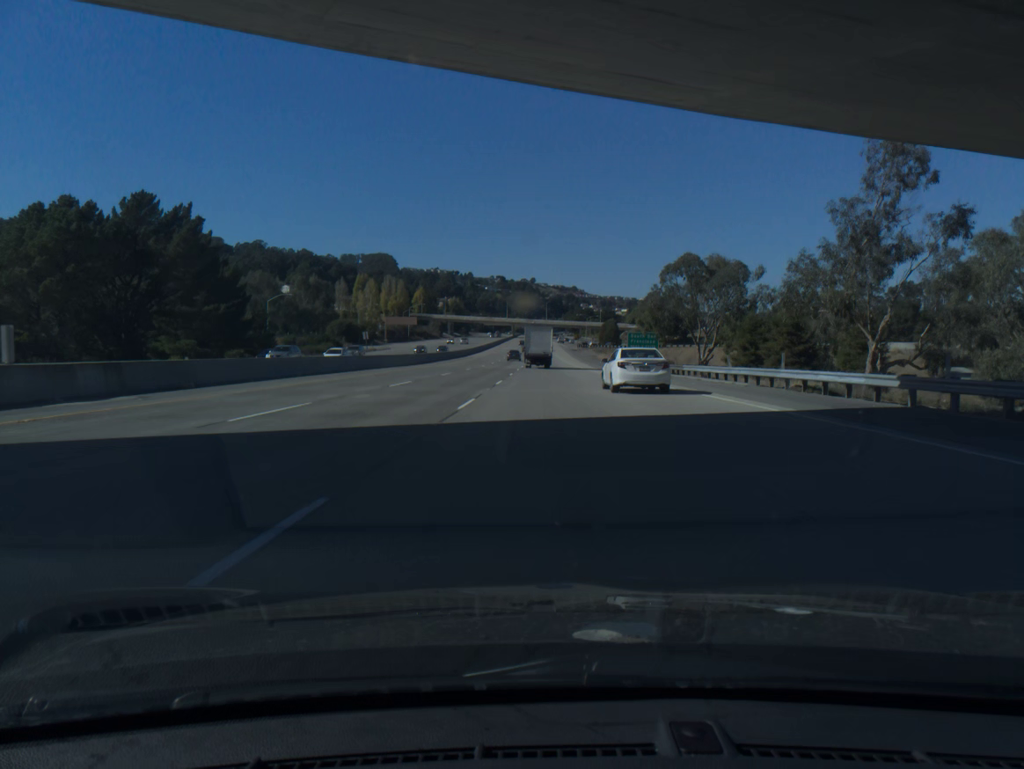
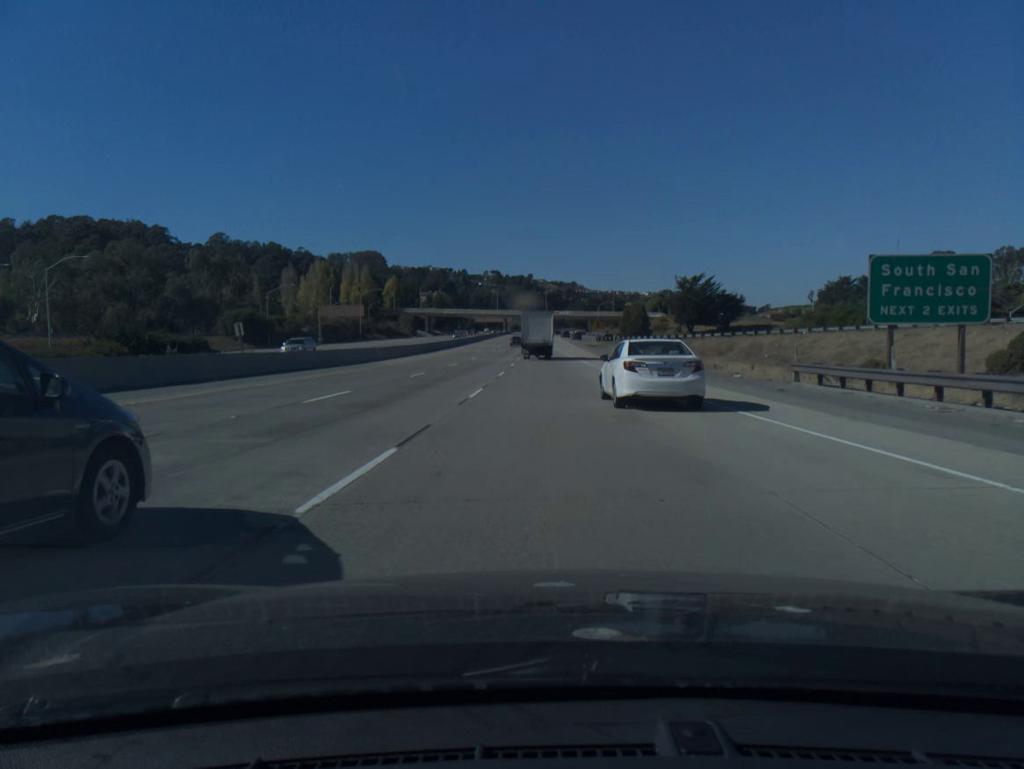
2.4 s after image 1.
(0.0, +69.4) m; 0°
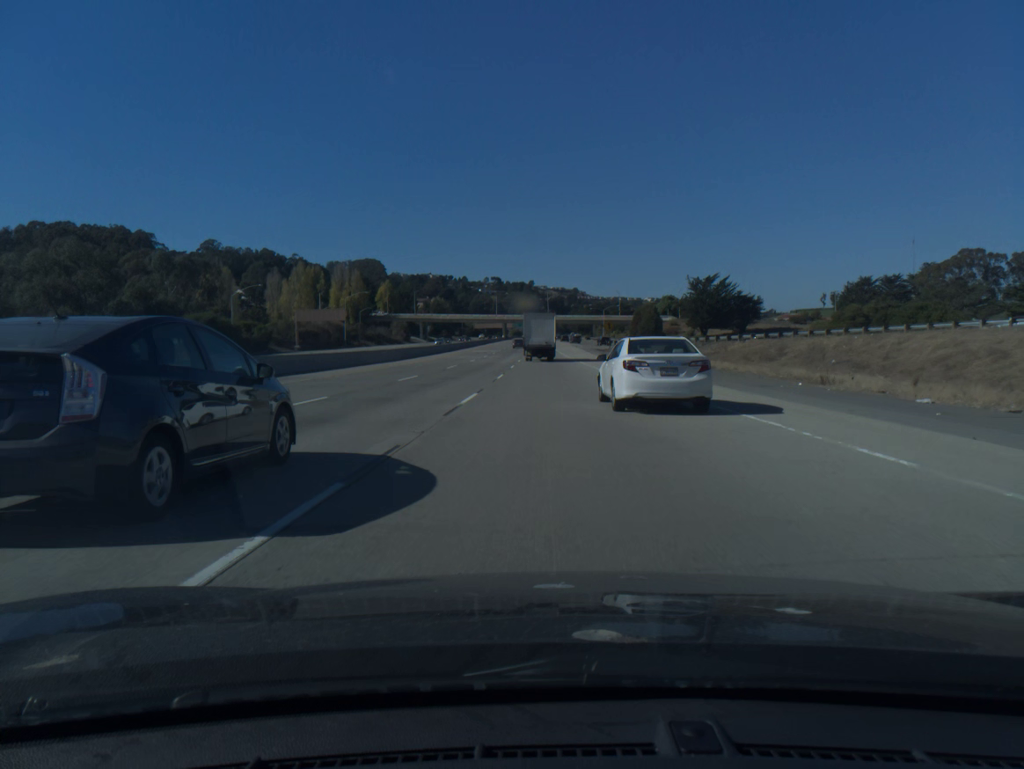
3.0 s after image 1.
(0.0, +17.0) m; 0°
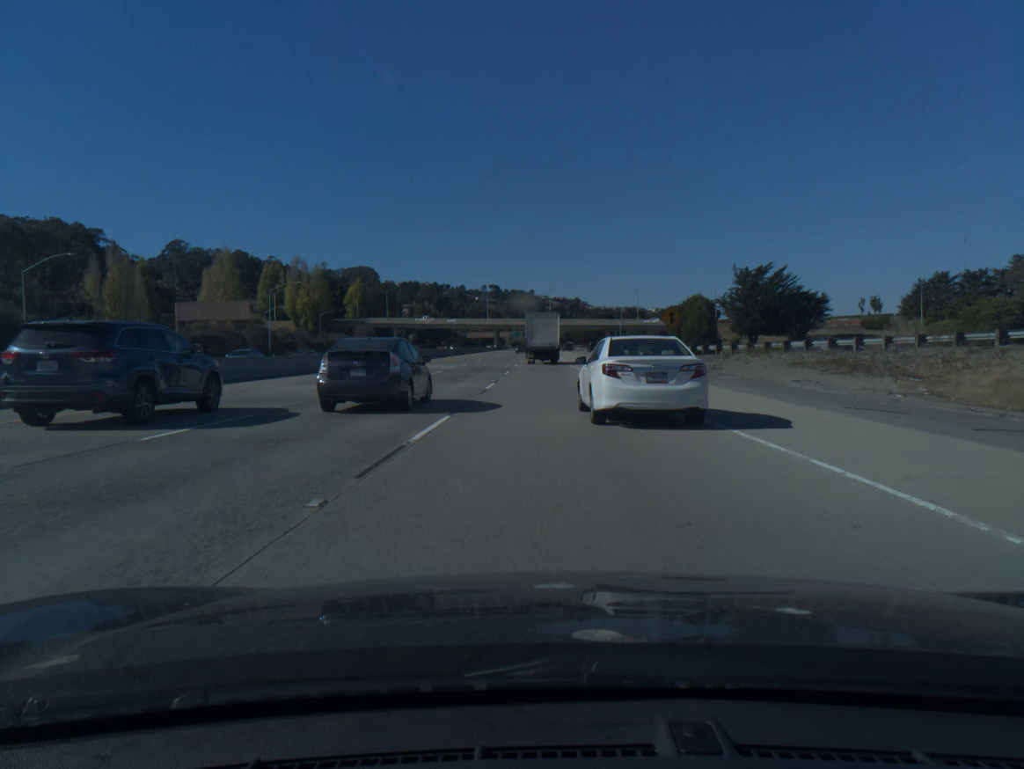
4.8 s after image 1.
(-0.1, +49.9) m; 0°
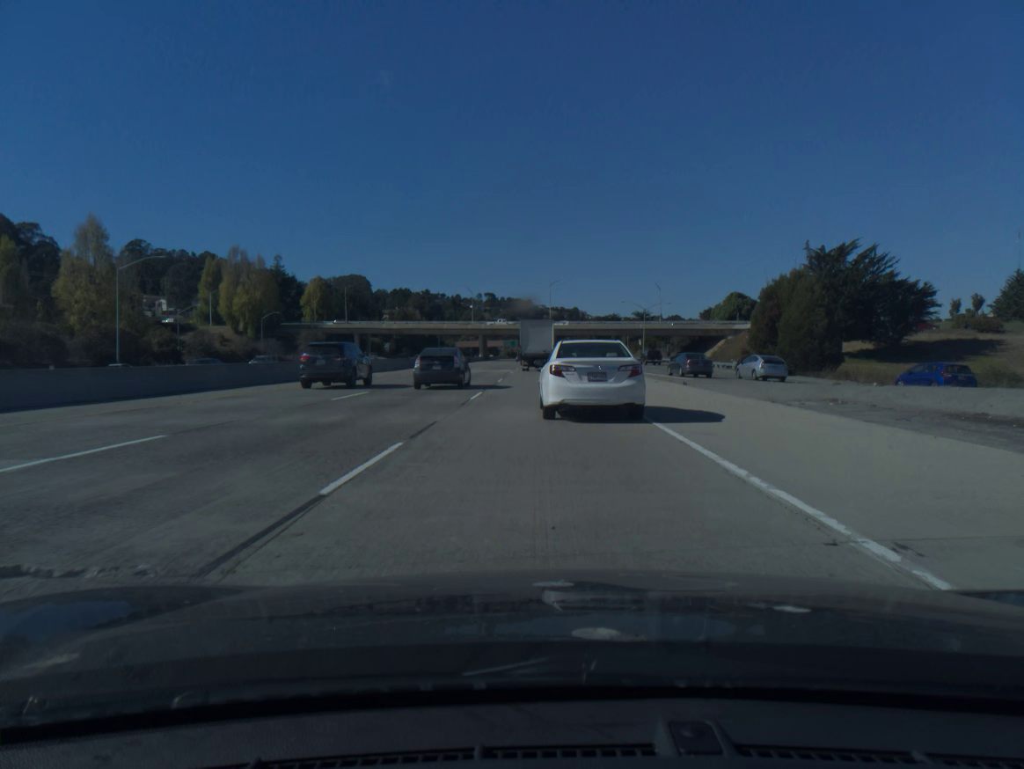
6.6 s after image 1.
(+0.1, +46.6) m; 0°
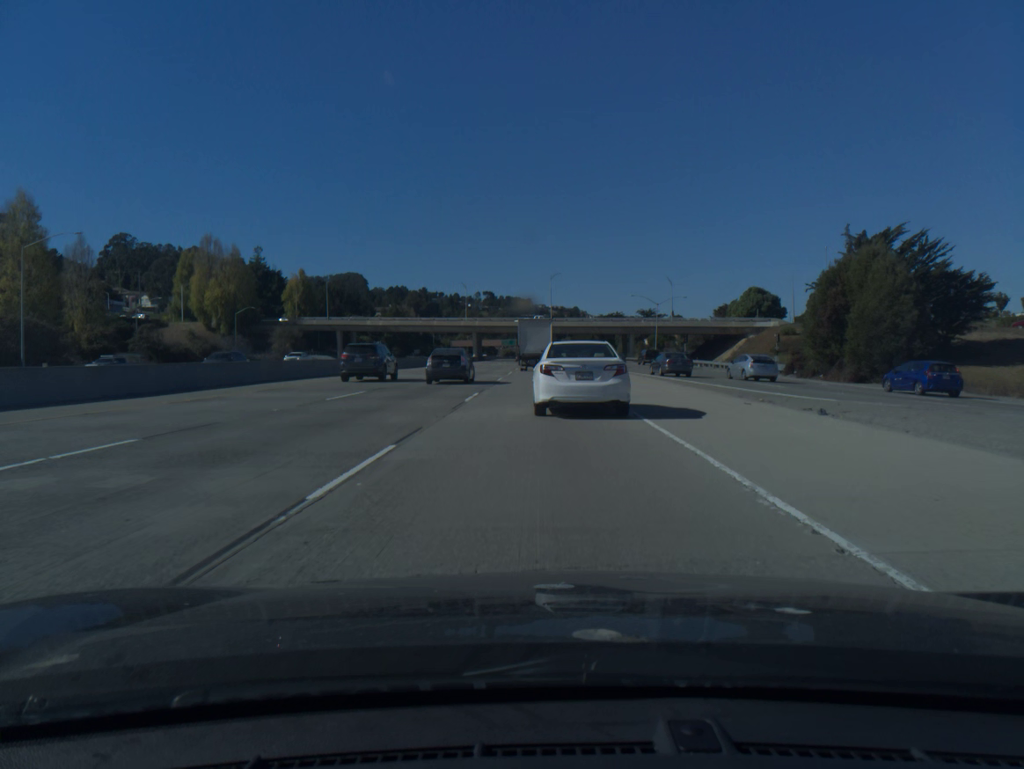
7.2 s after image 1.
(0.0, +14.8) m; 0°
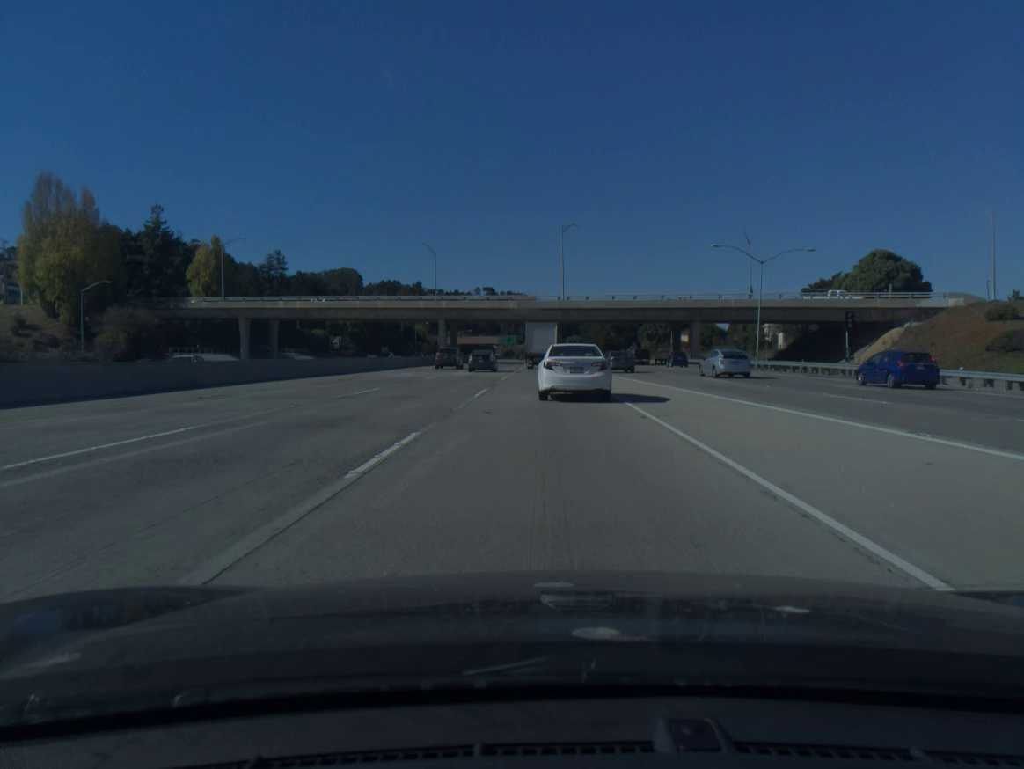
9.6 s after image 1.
(-0.2, +57.0) m; 0°
